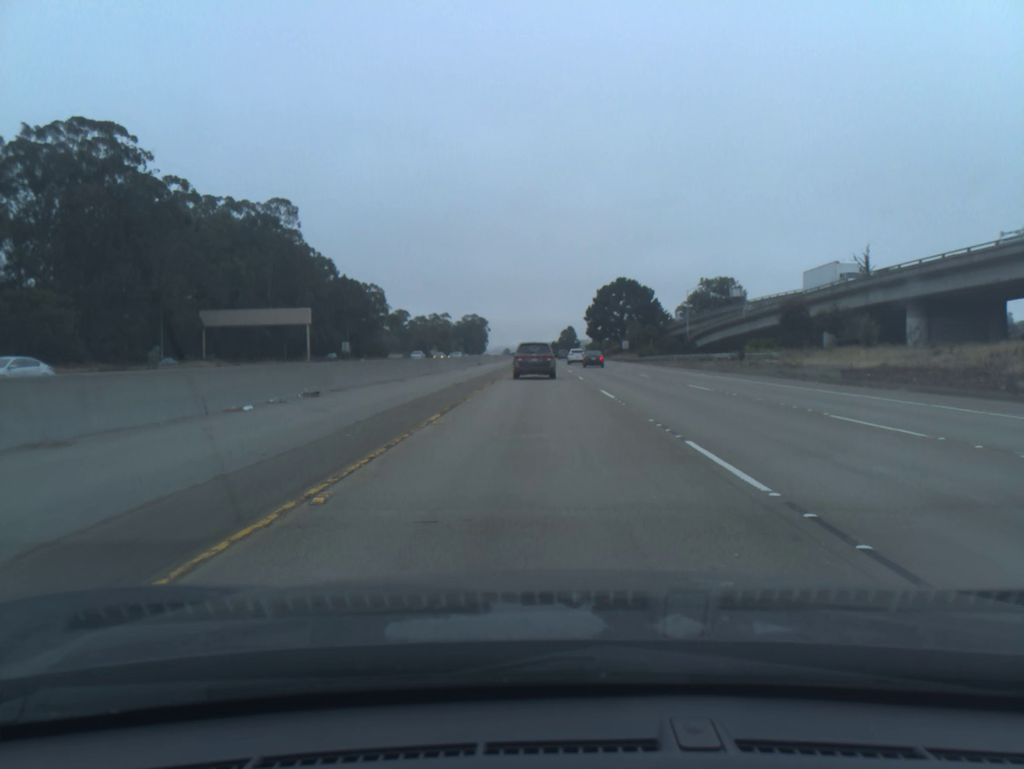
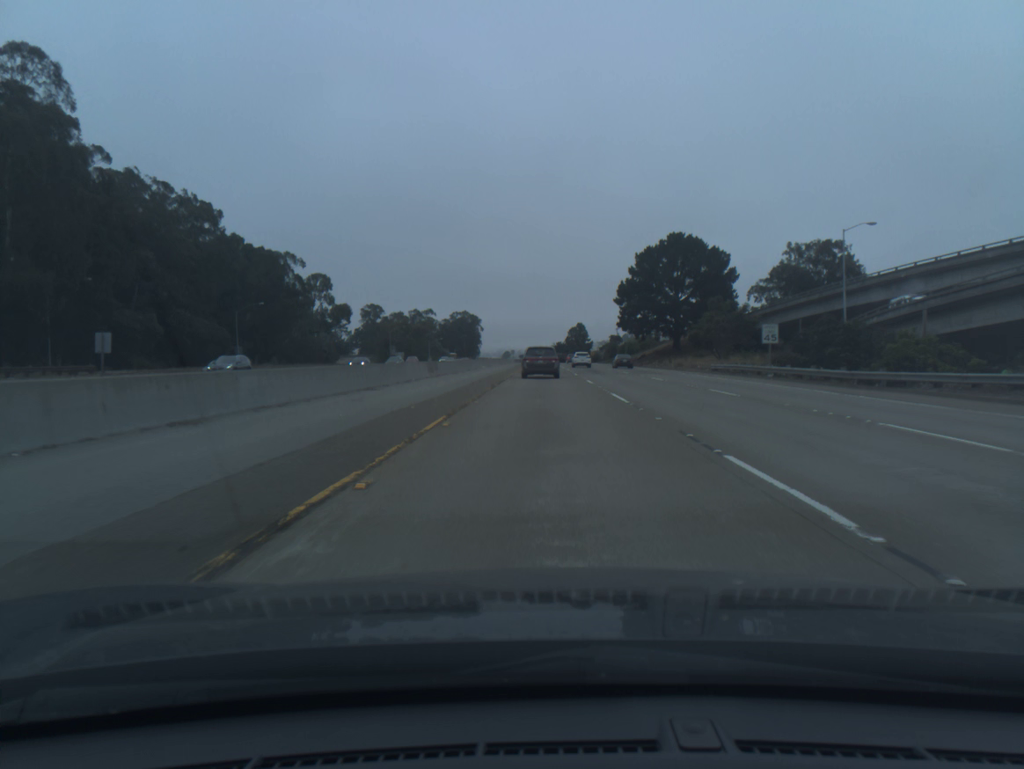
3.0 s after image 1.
(-0.3, +74.4) m; 0°
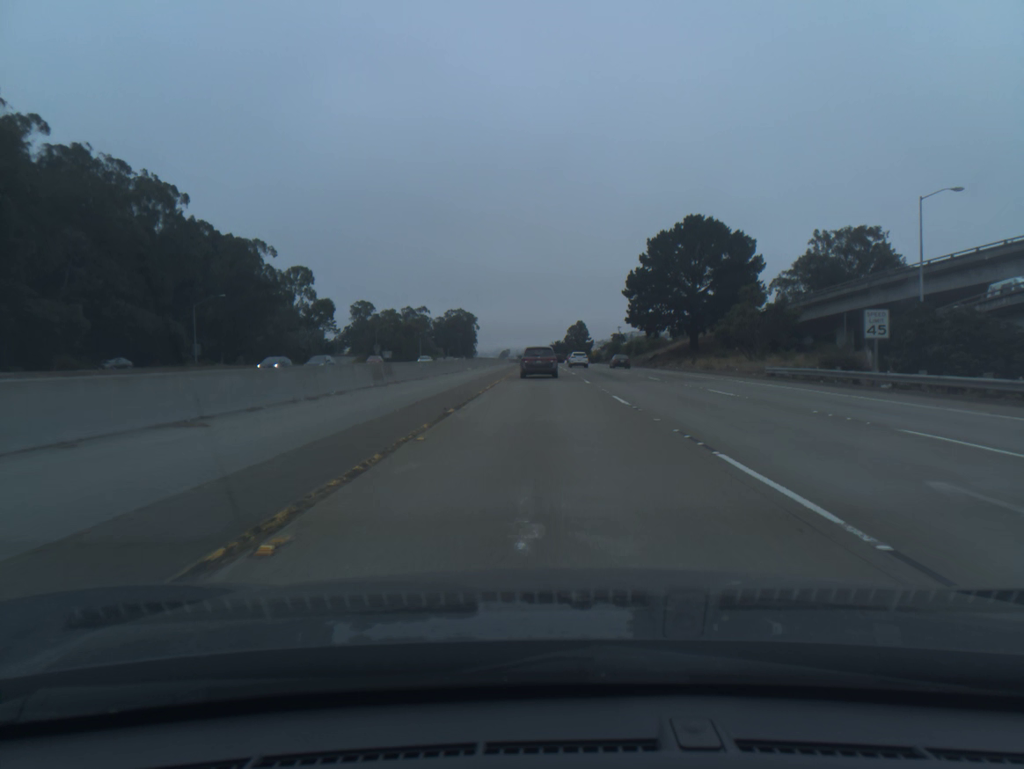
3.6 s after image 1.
(0.0, +14.8) m; 0°
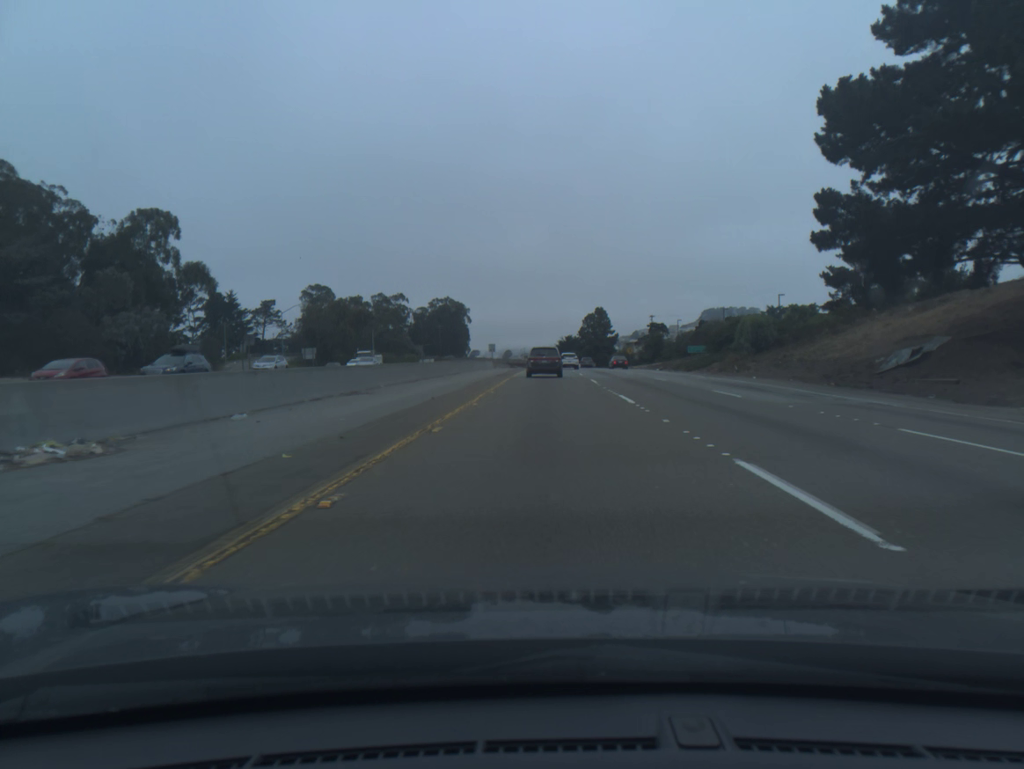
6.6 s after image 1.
(-0.1, +73.5) m; 0°
